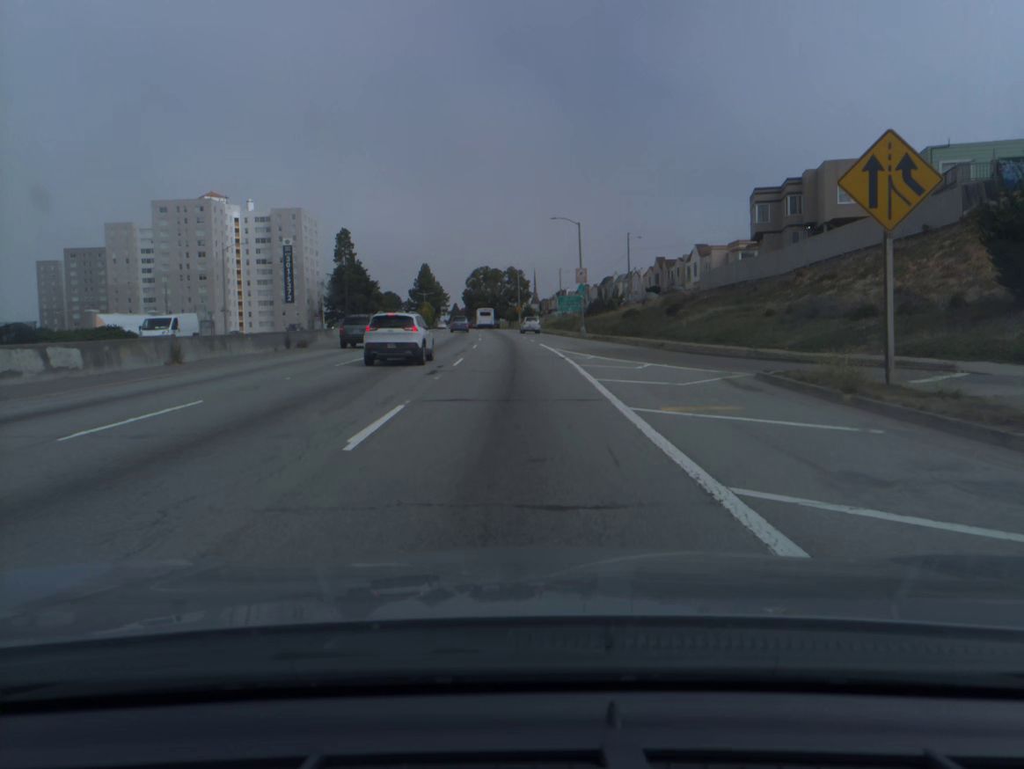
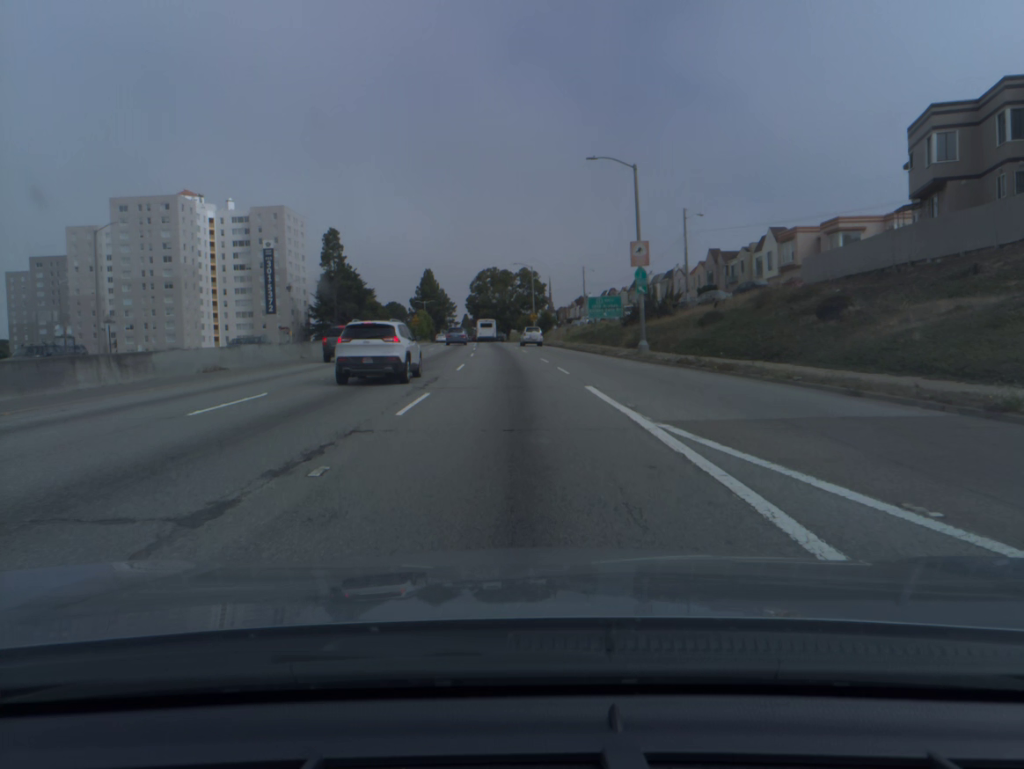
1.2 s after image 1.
(-0.2, +26.2) m; -1°
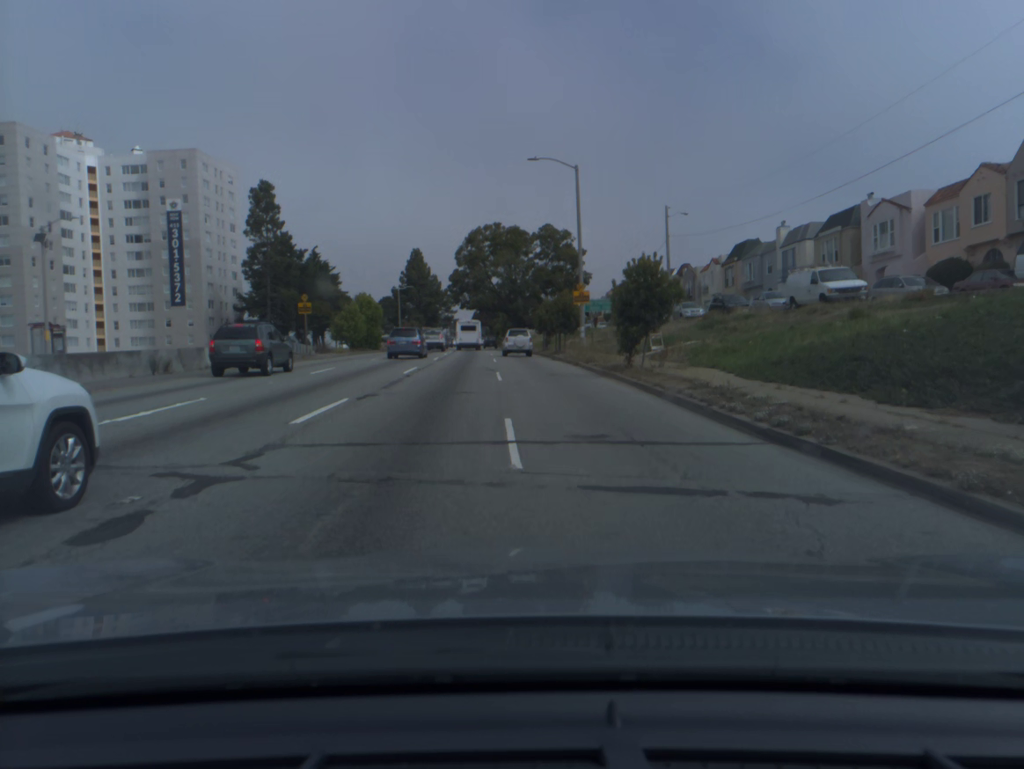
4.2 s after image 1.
(-0.9, +60.5) m; -1°
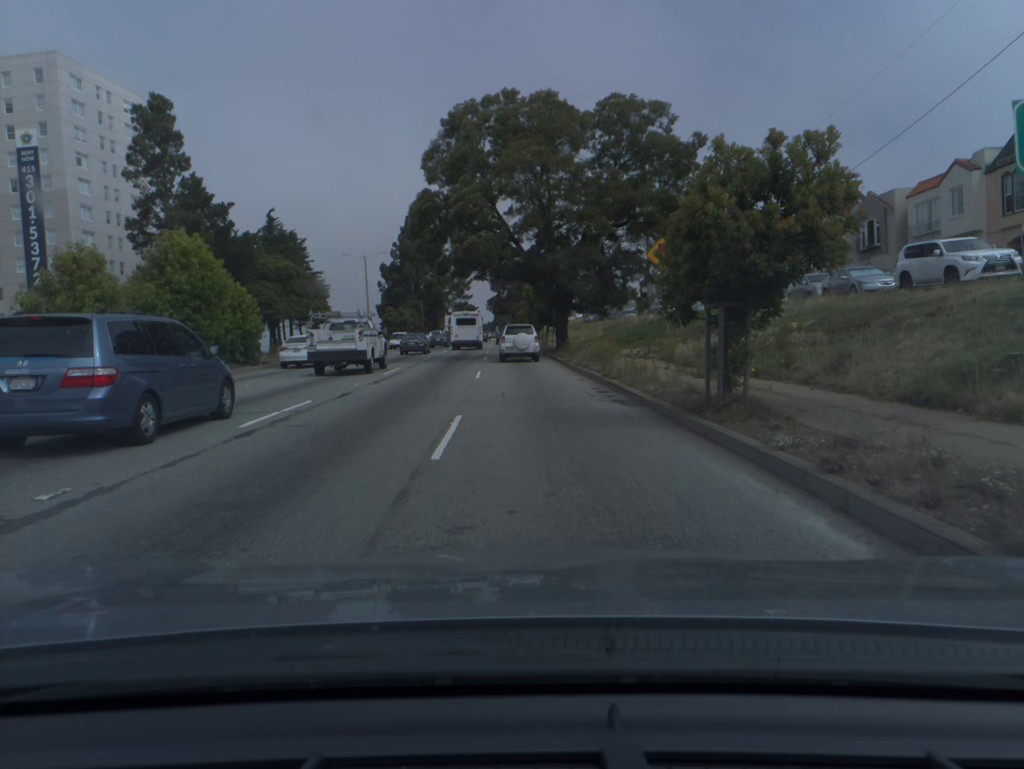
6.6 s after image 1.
(-0.9, +43.5) m; -2°
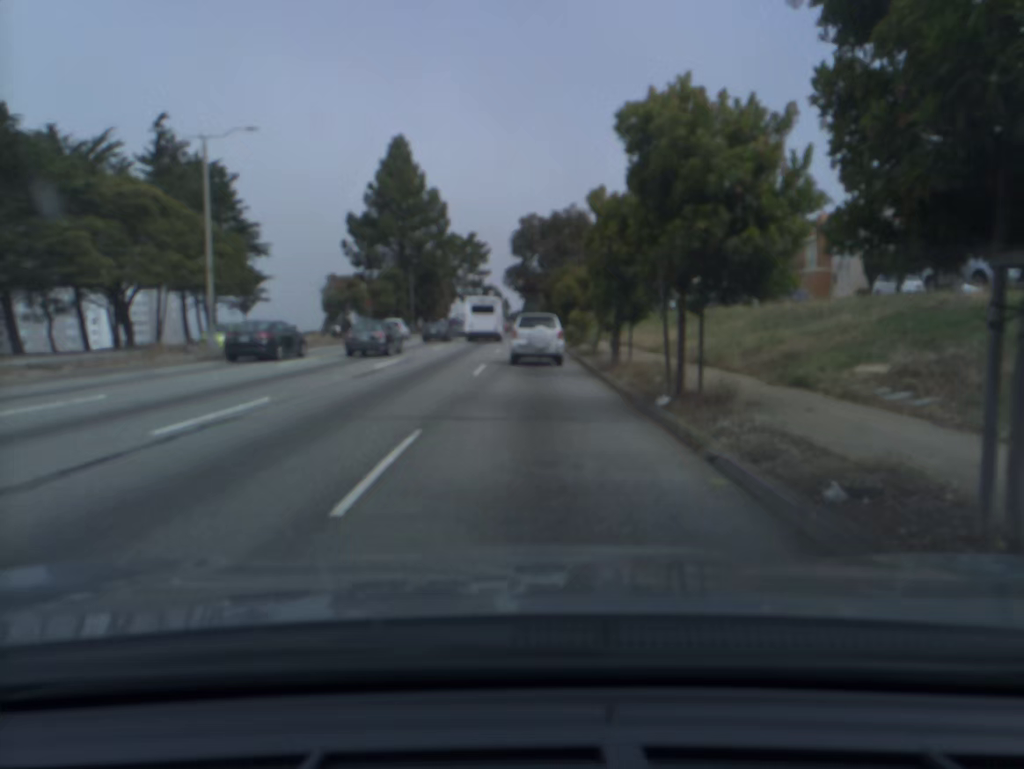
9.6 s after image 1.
(-0.9, +47.1) m; -2°
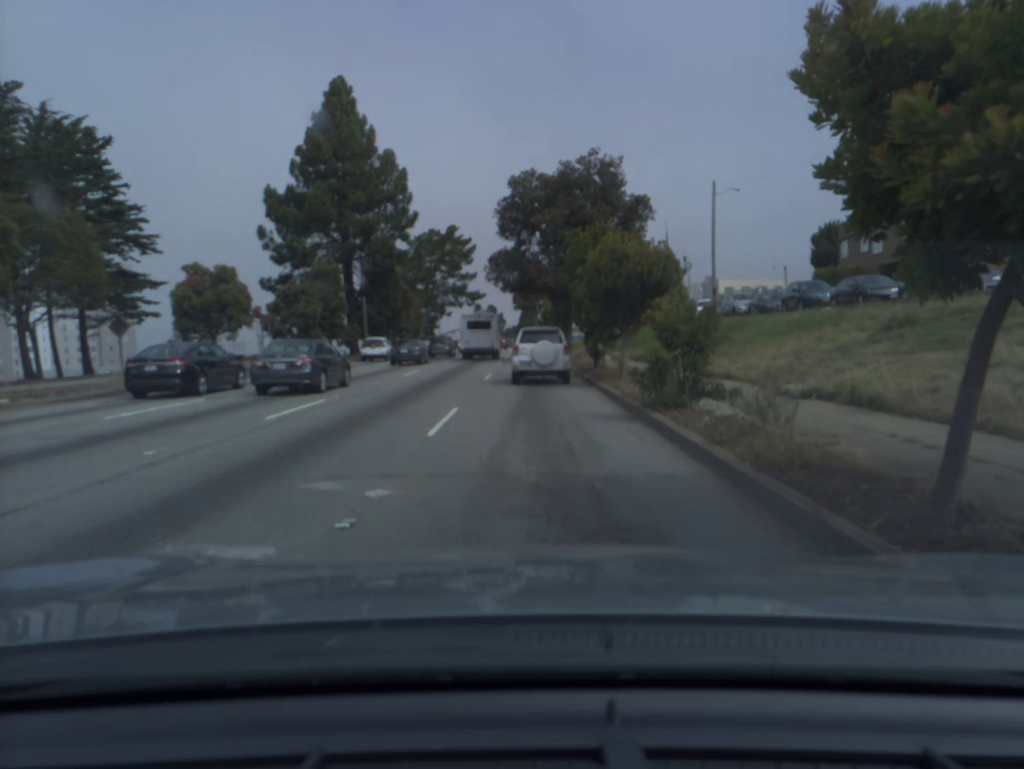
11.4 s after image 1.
(+0.1, +24.6) m; 0°
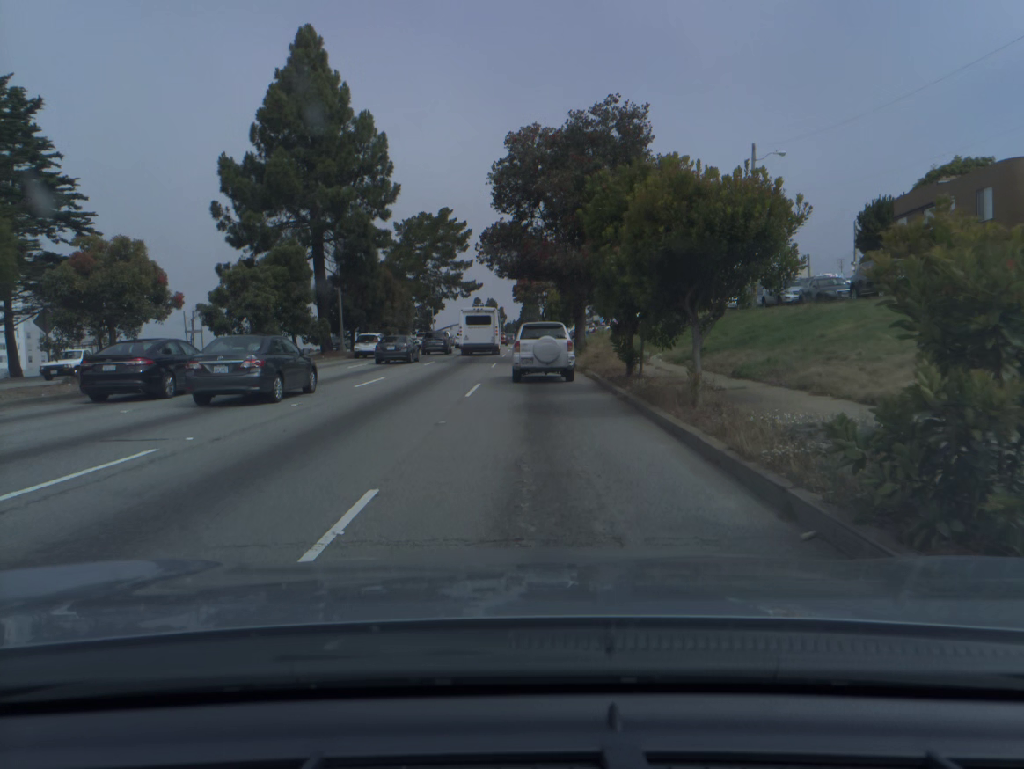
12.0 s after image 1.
(0.0, +8.4) m; 0°
